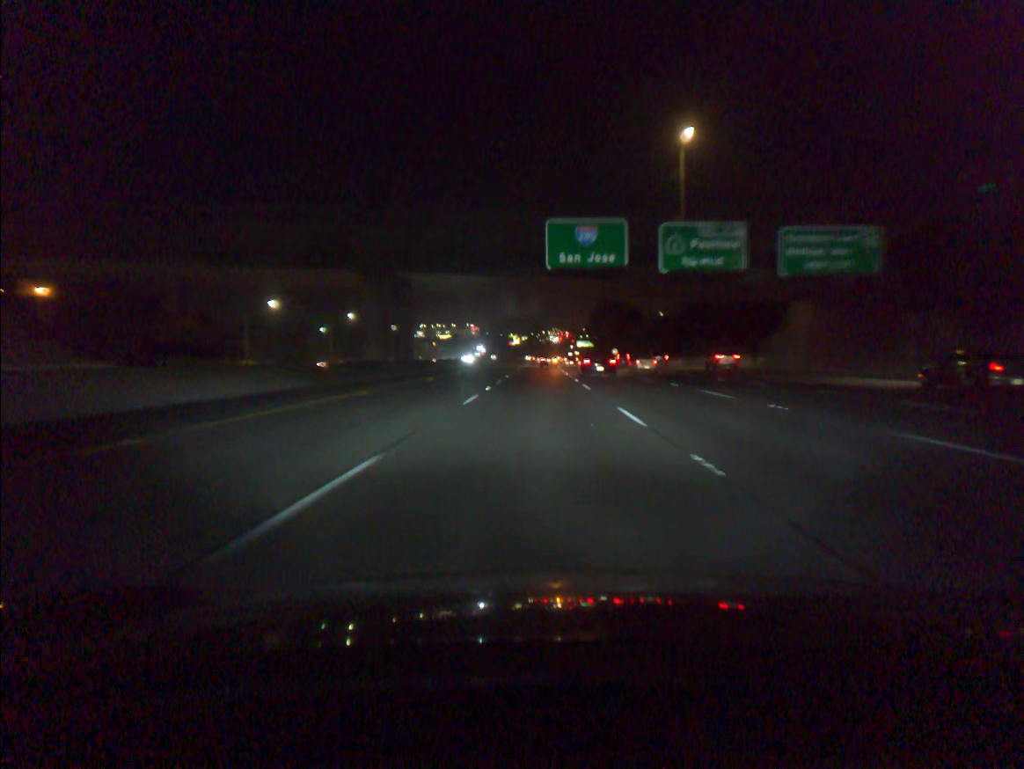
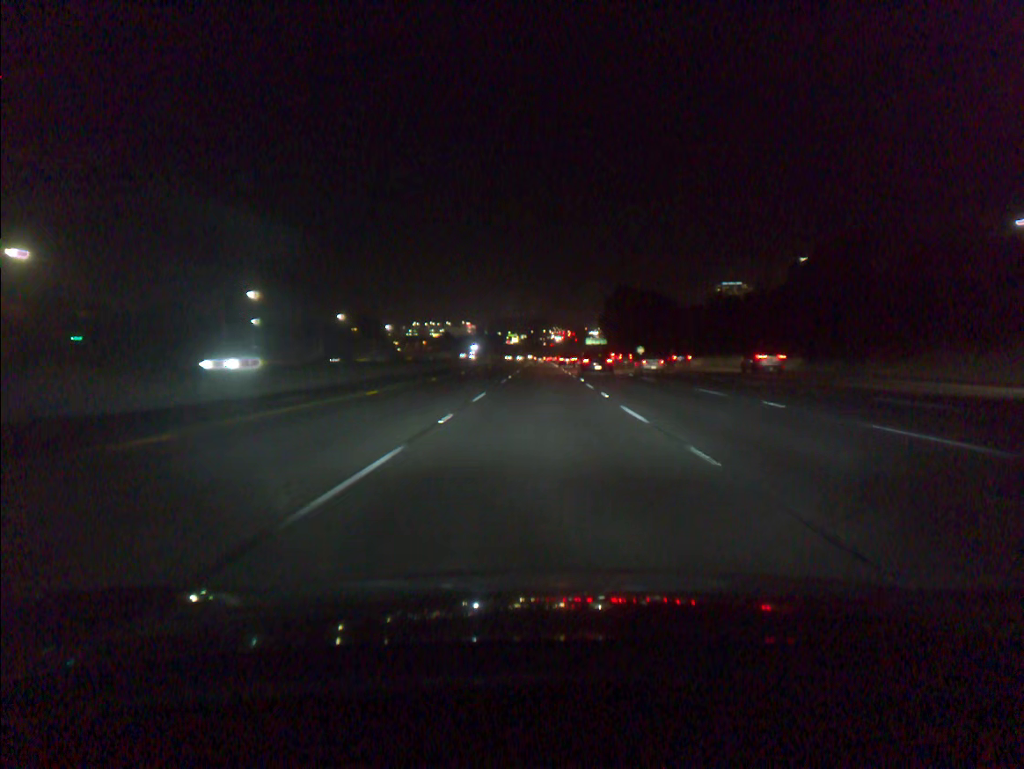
(-0.1, +57.9) m; 0°
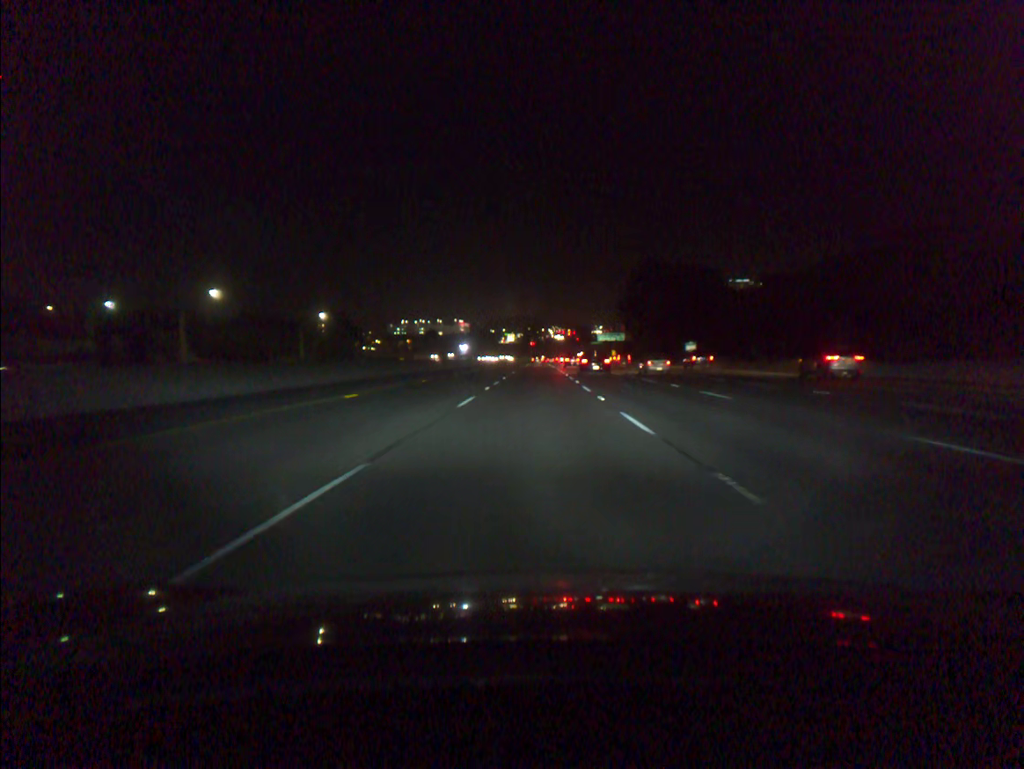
(+0.2, +60.2) m; 0°
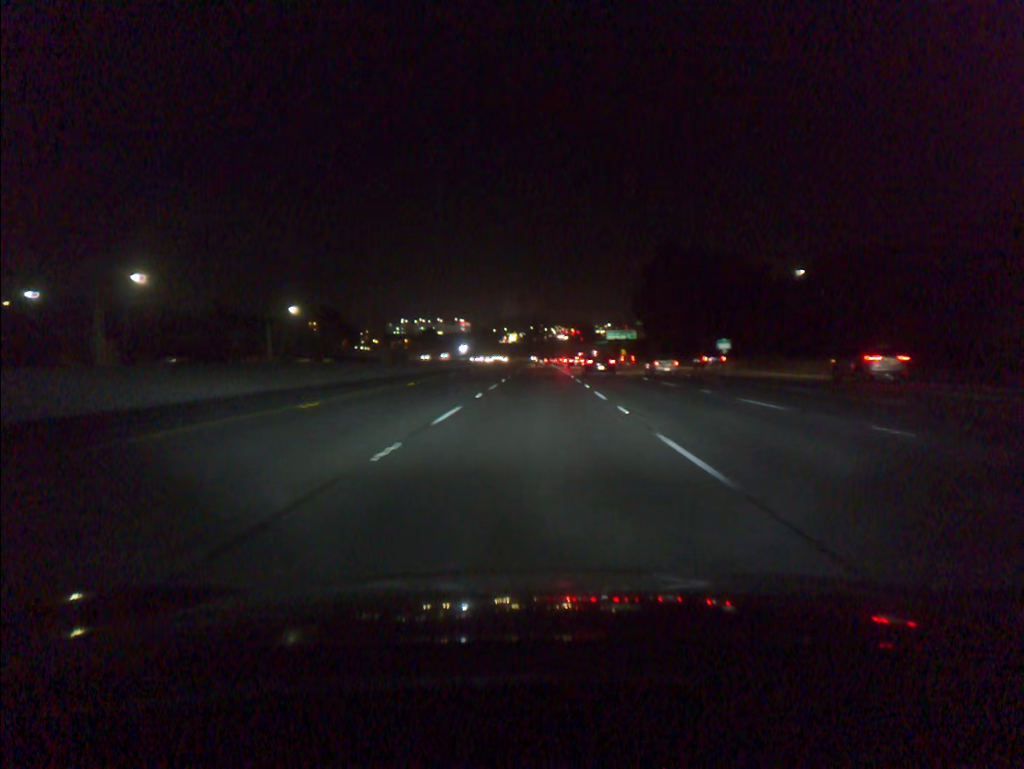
(0.0, +19.3) m; 0°
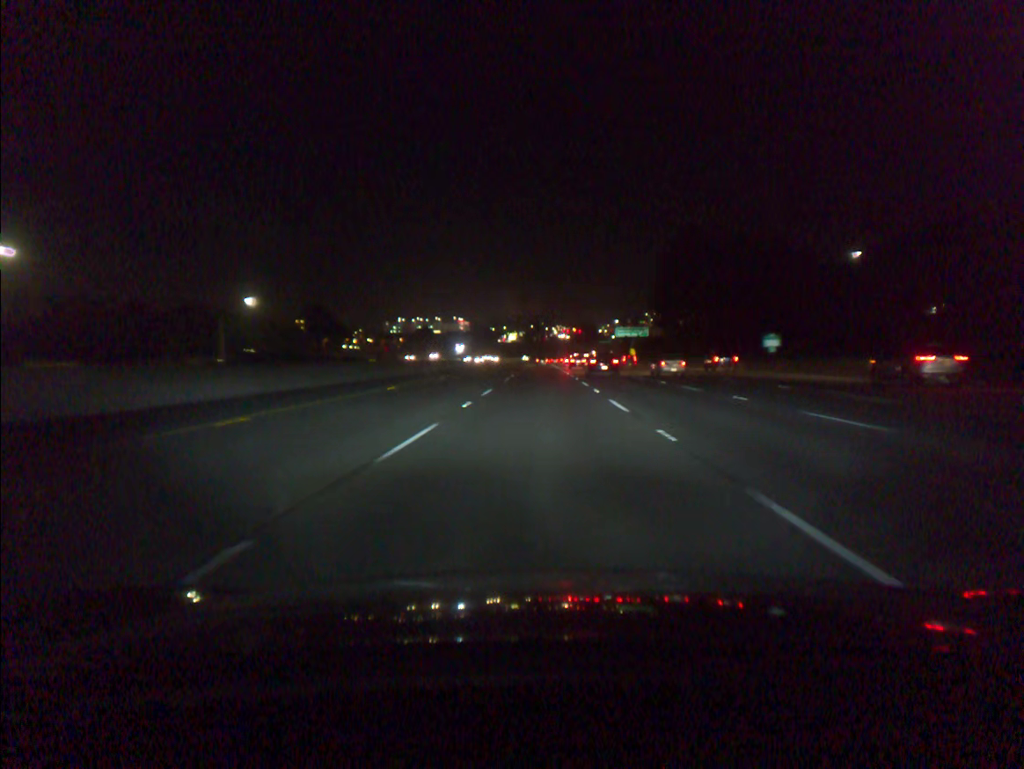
(0.0, +19.4) m; 0°
